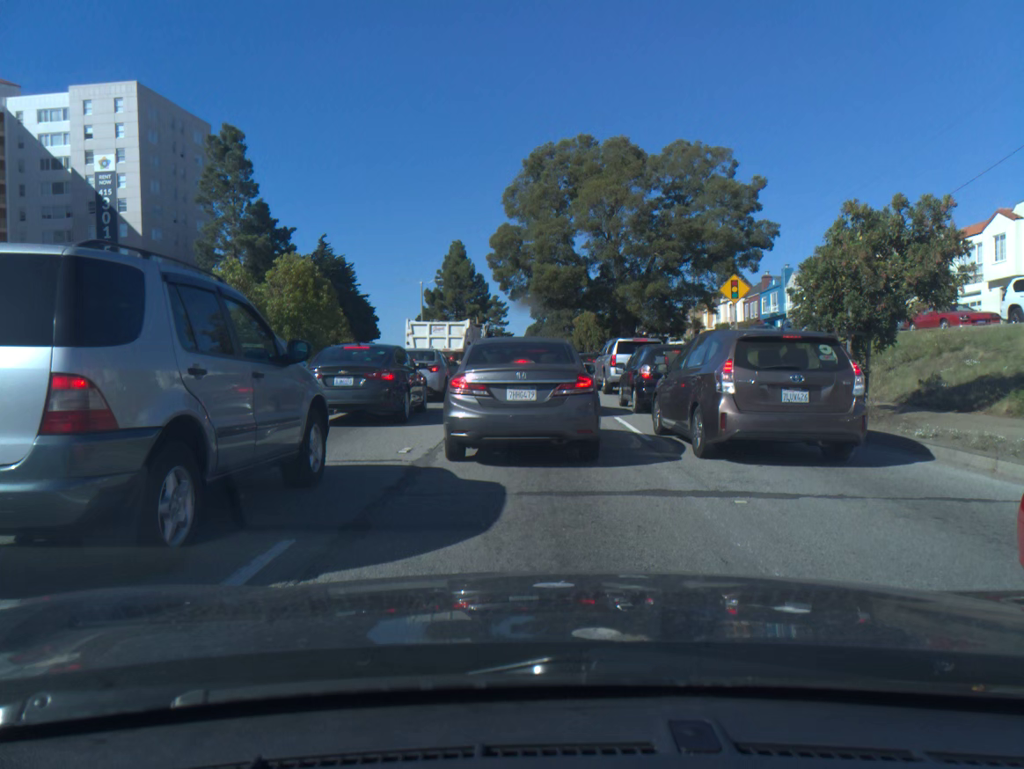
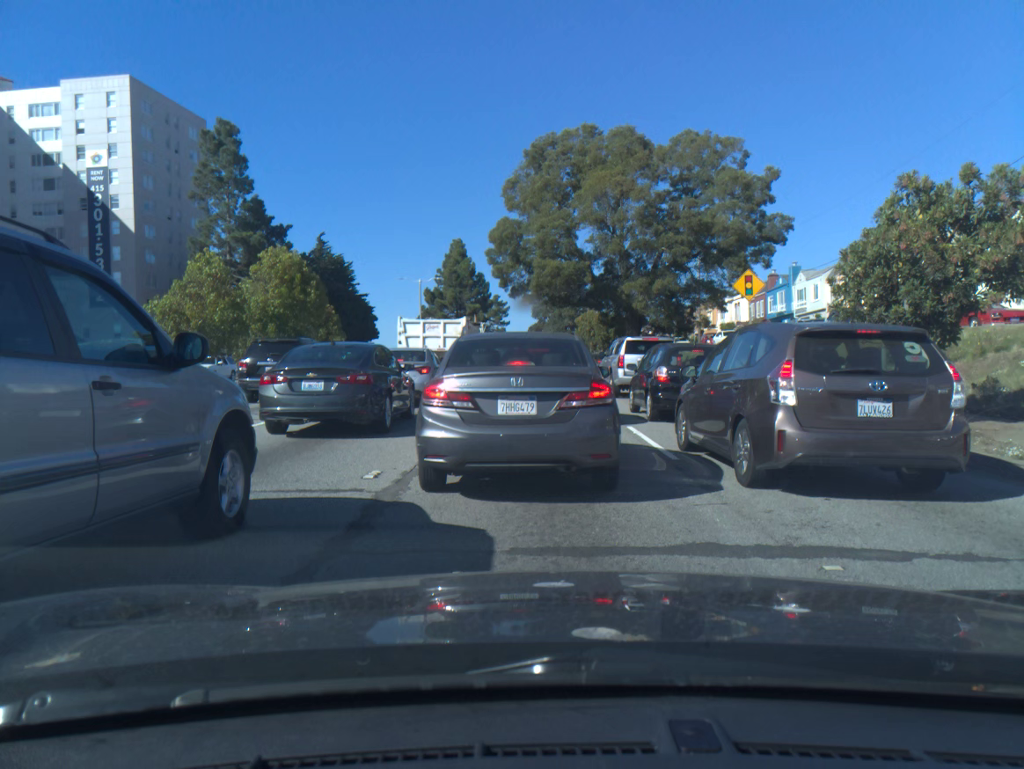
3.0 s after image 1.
(0.0, +2.1) m; 0°
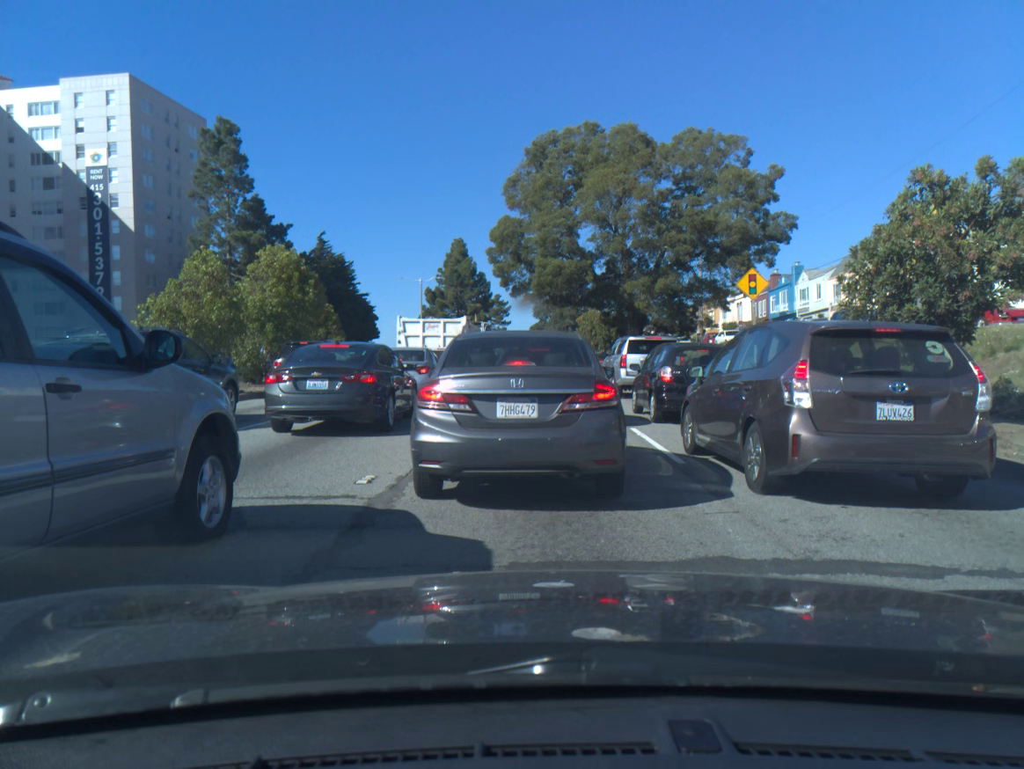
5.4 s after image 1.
(0.0, +0.3) m; 0°
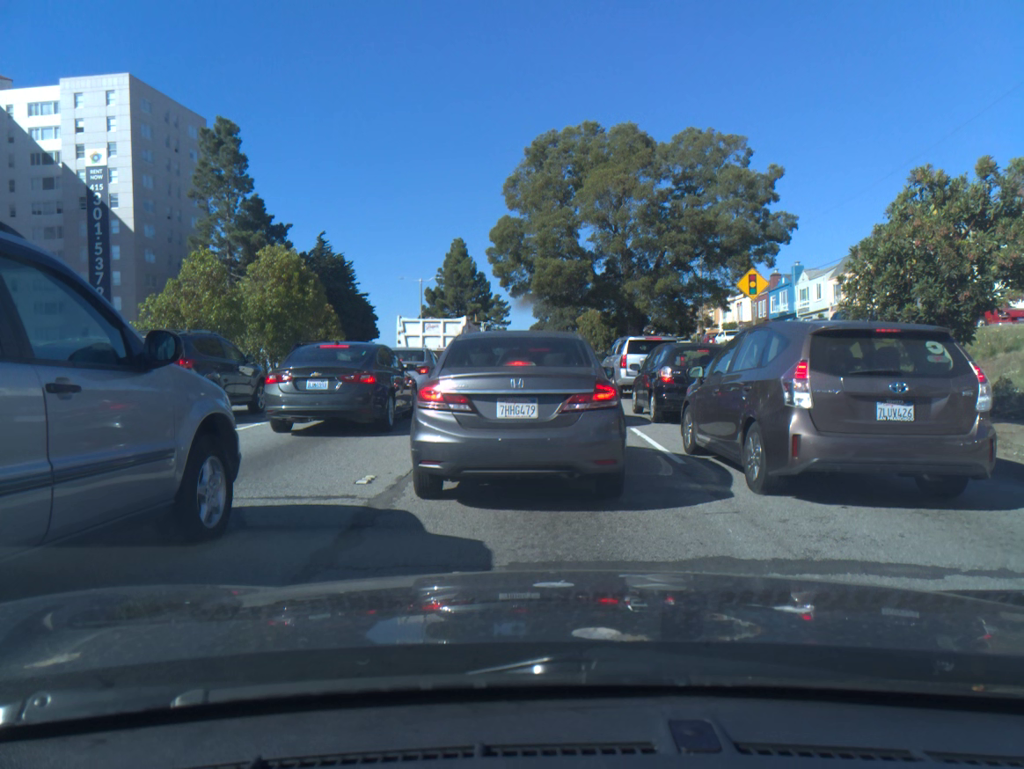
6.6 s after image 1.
(0.0, 0.0) m; 0°
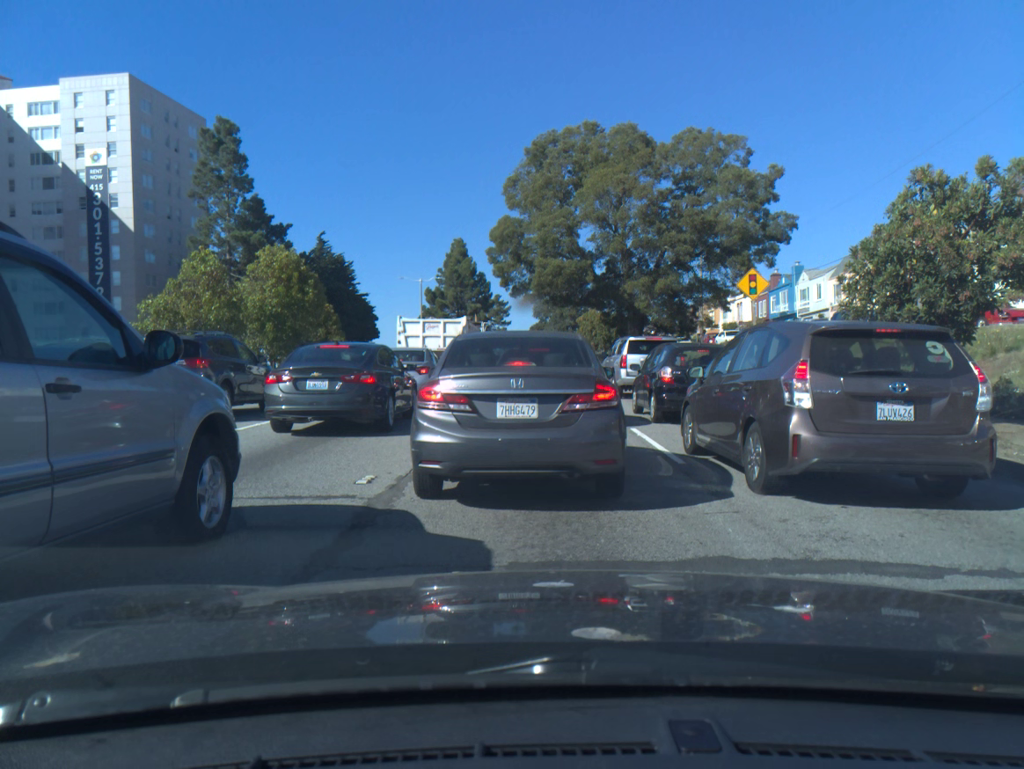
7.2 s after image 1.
(0.0, 0.0) m; 0°
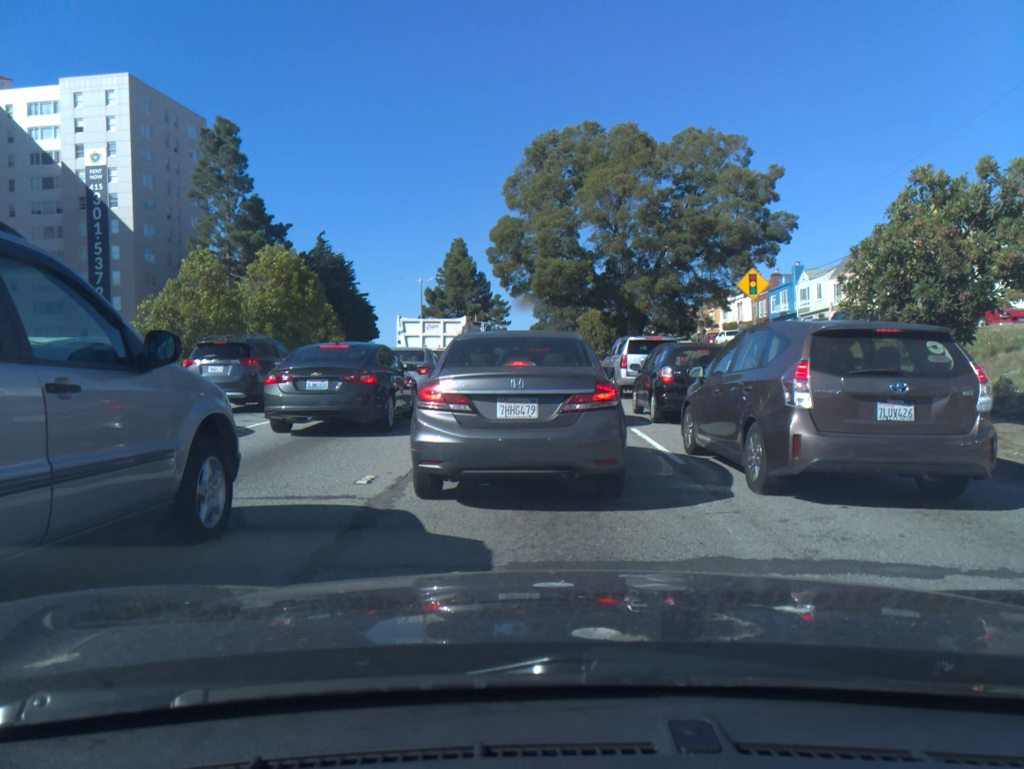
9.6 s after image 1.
(0.0, 0.0) m; 0°
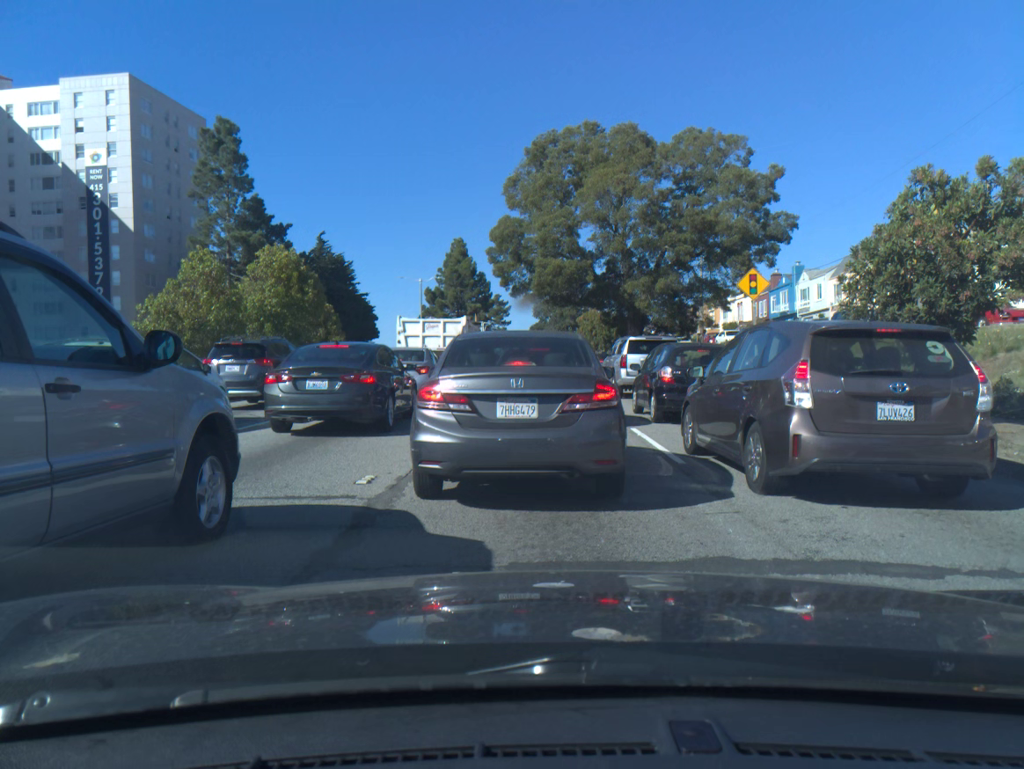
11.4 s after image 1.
(0.0, 0.0) m; 0°
